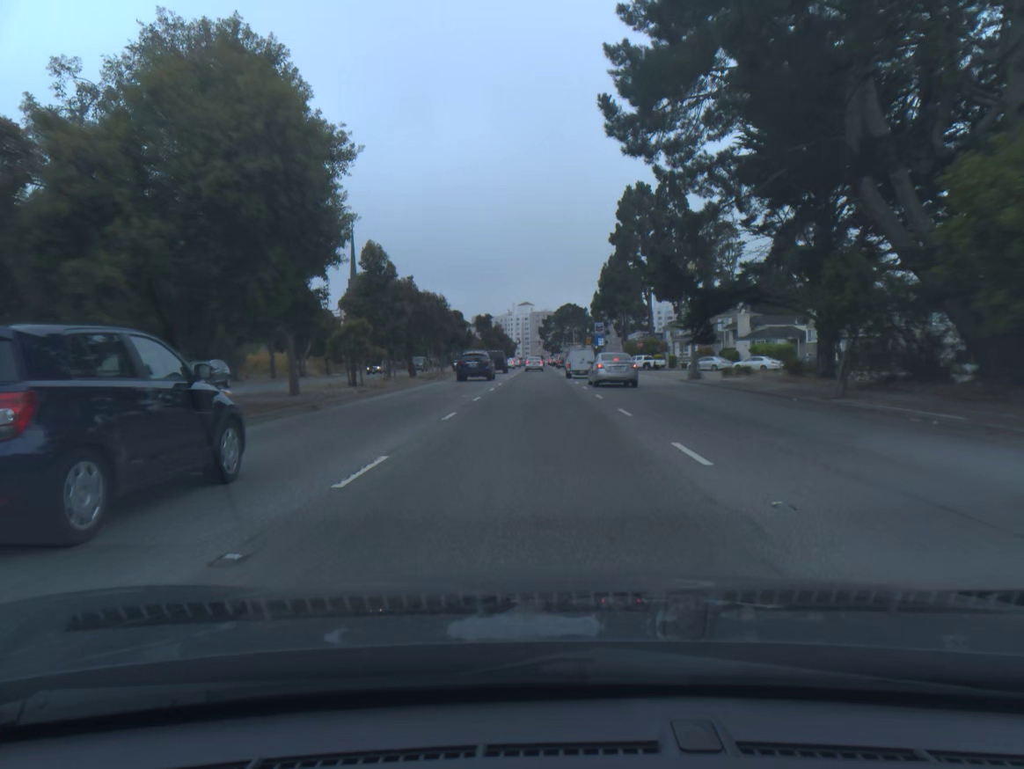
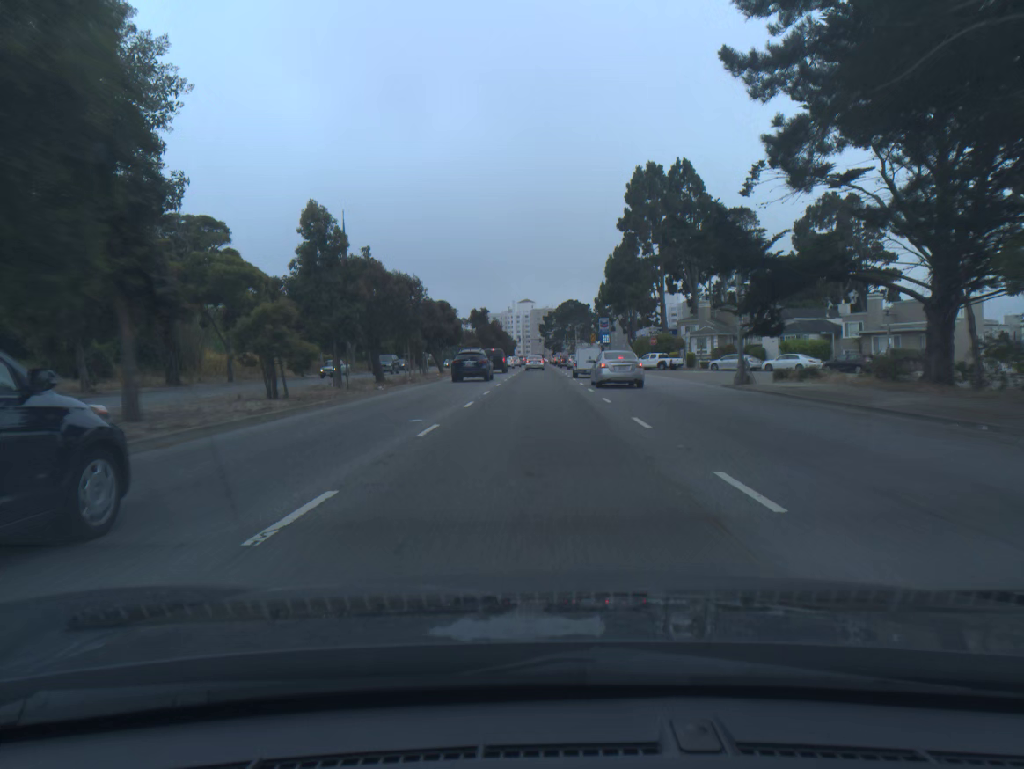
(0.0, +10.1) m; 0°
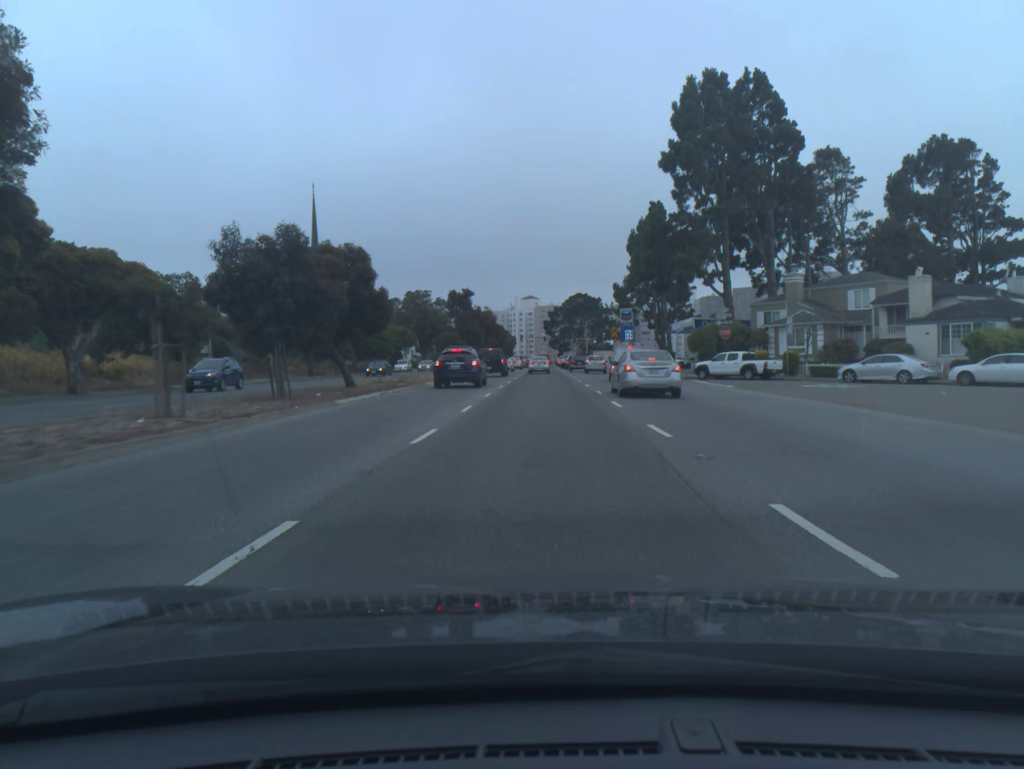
(-0.2, +29.9) m; 0°
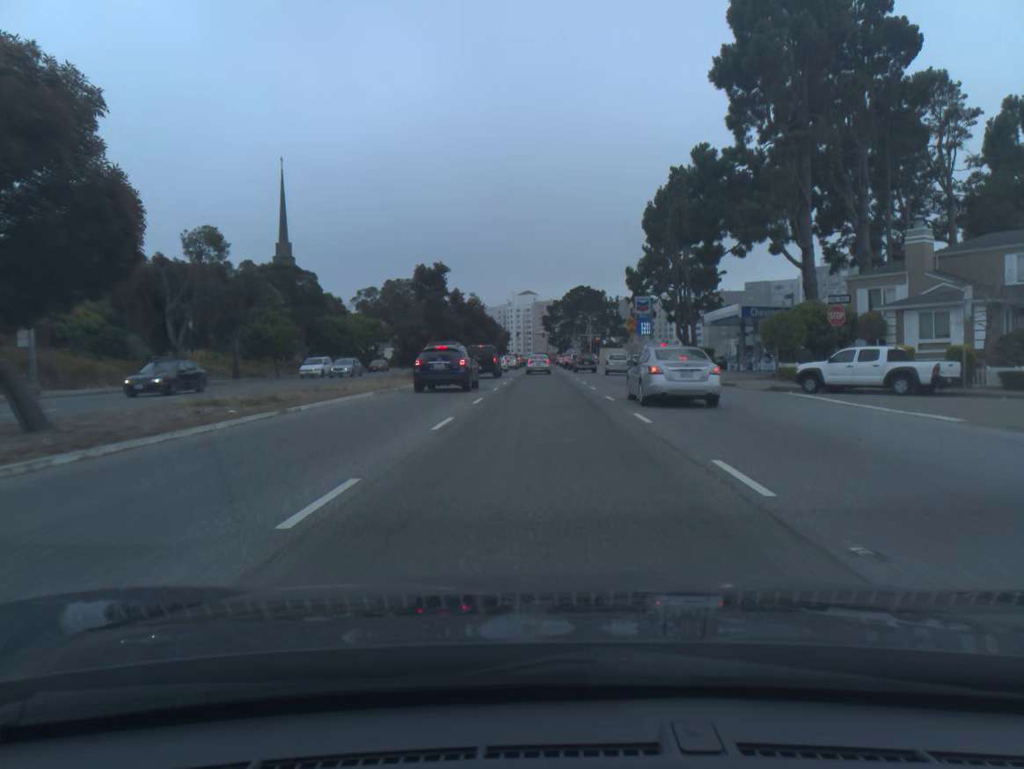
(0.0, +19.2) m; 0°
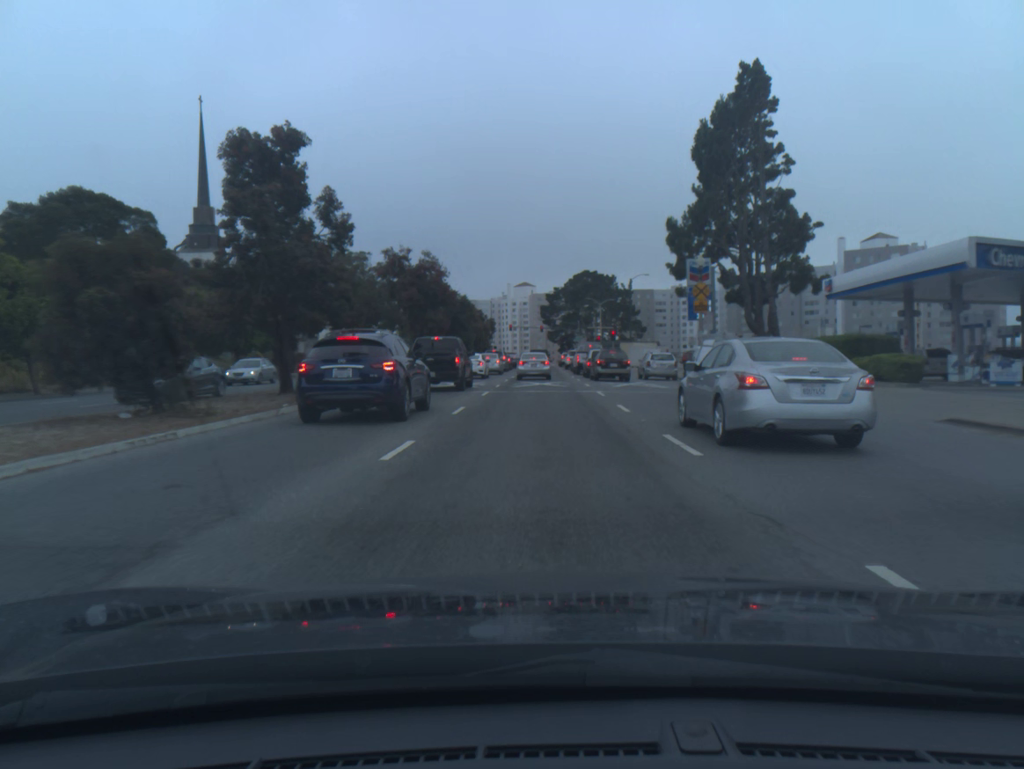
(+0.1, +33.6) m; 0°
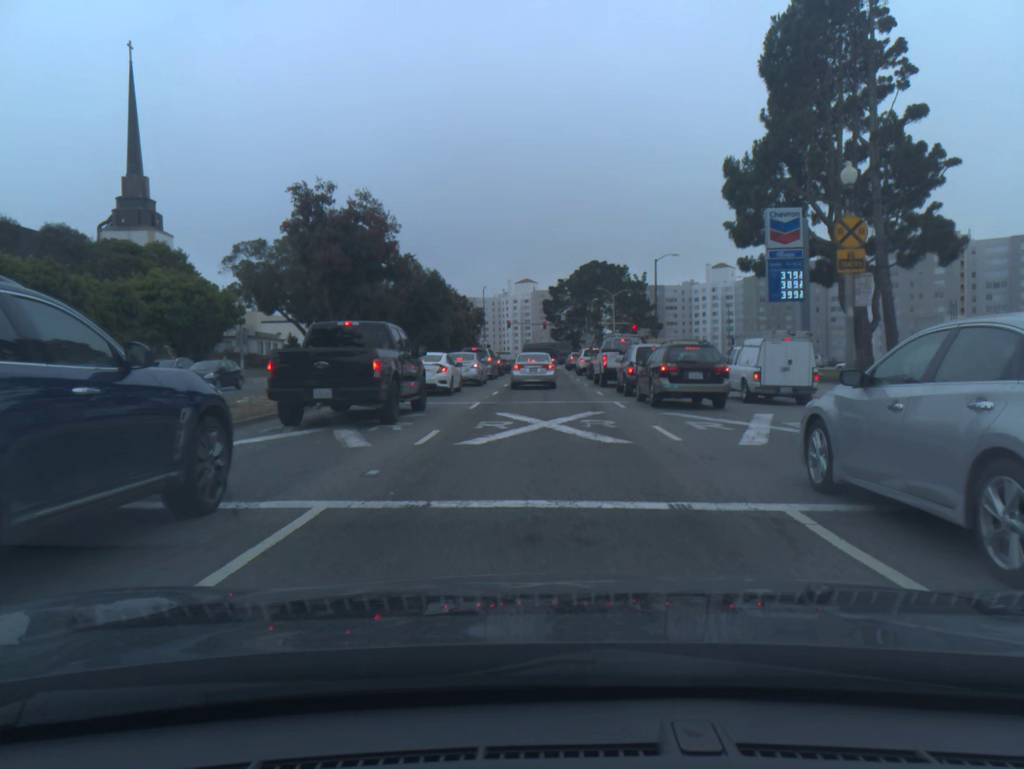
(0.0, +20.1) m; 0°
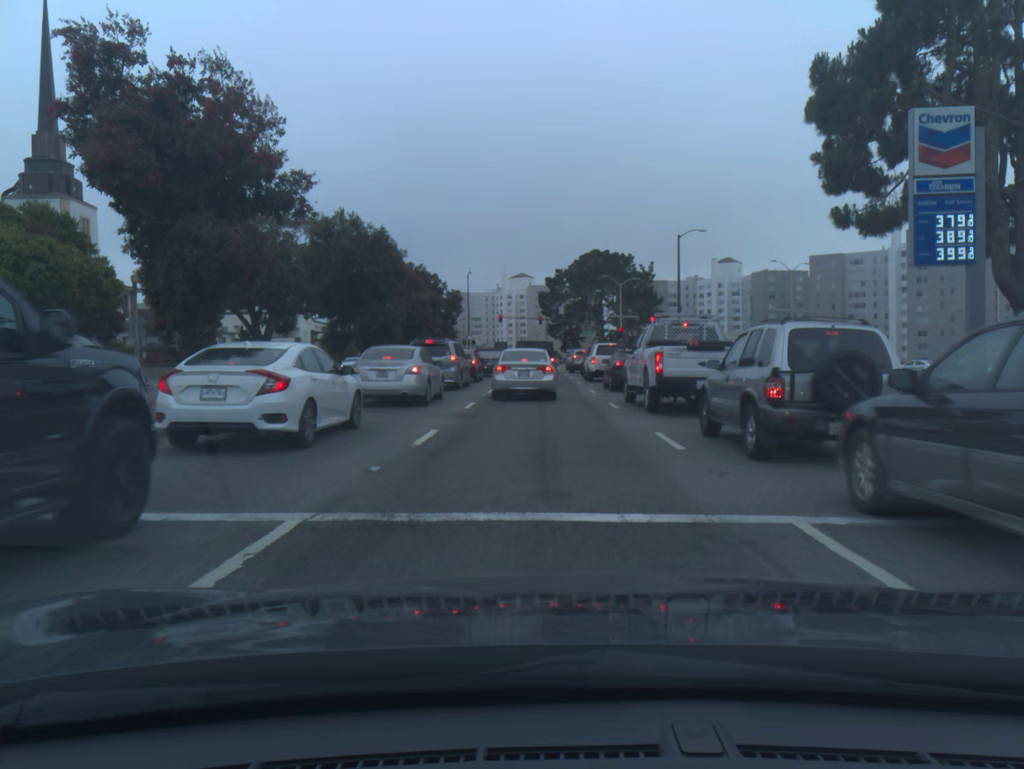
(+0.1, +15.4) m; 0°
